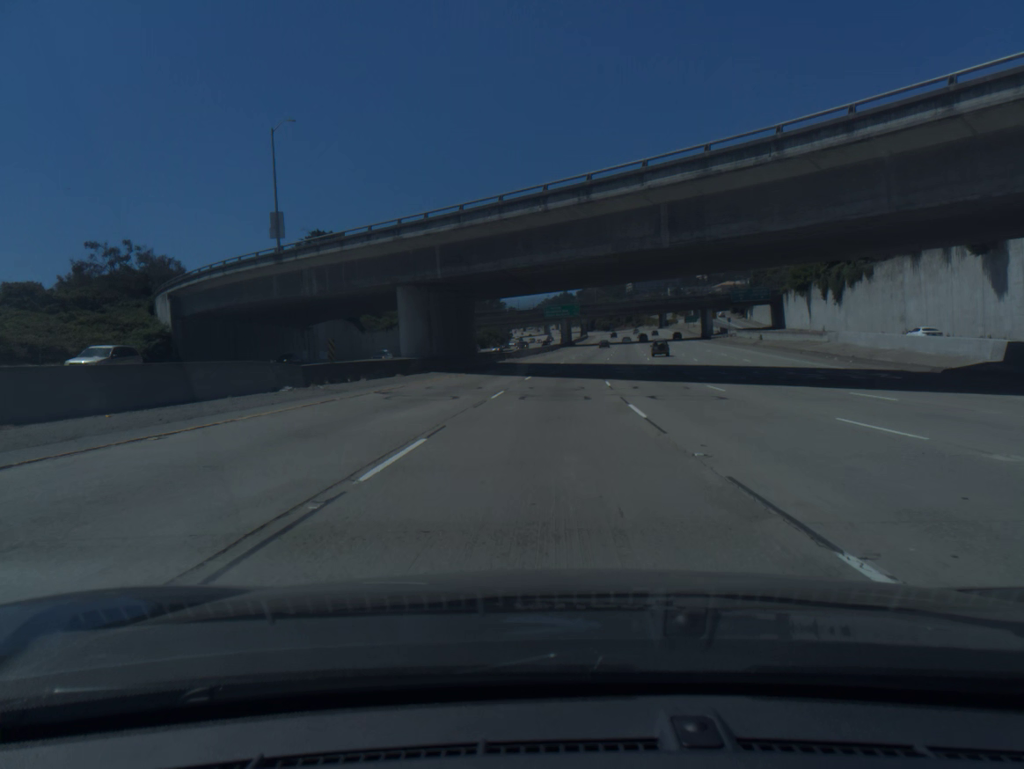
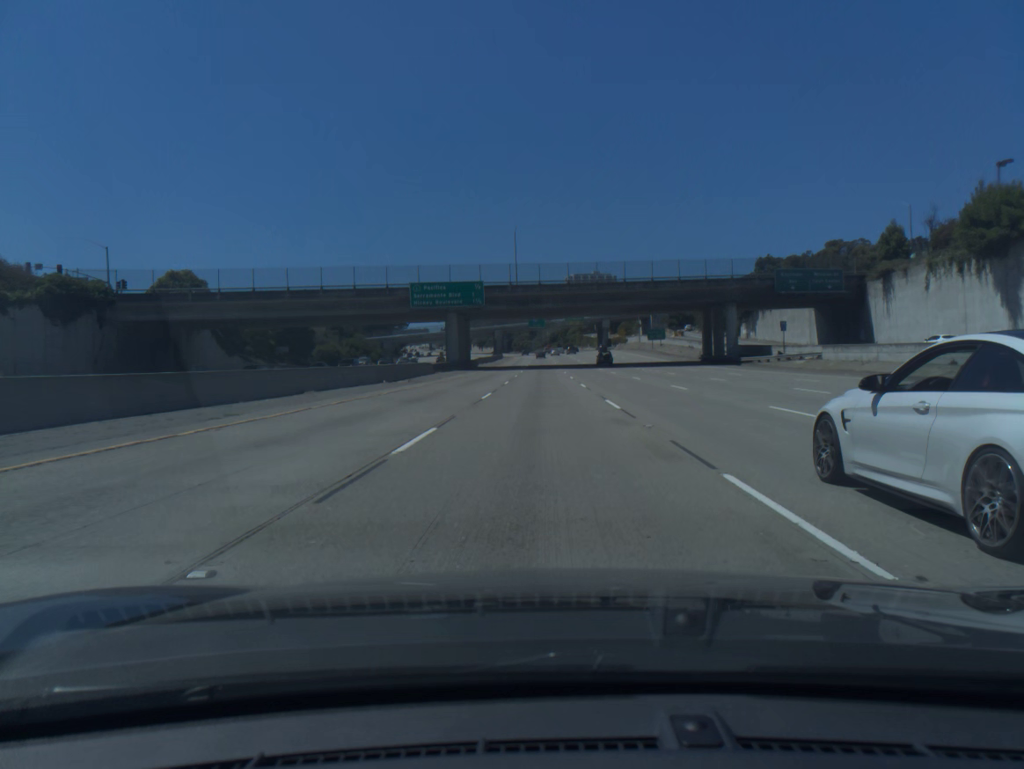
(+5.4, +84.4) m; +6°
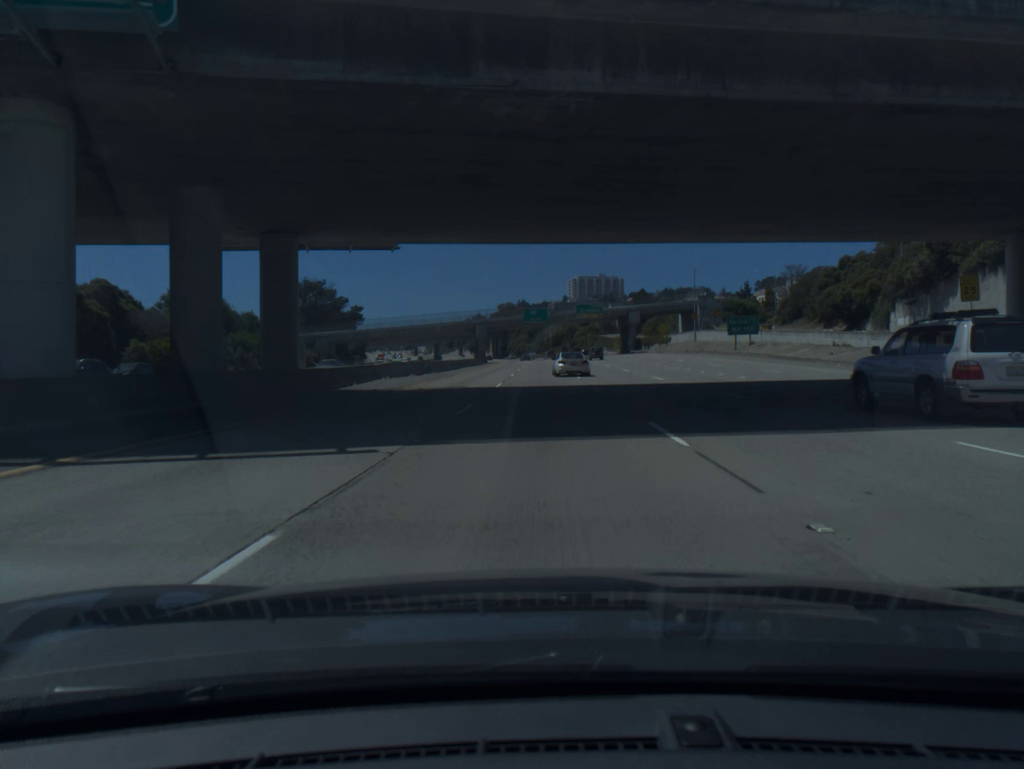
(0.0, +67.0) m; 0°
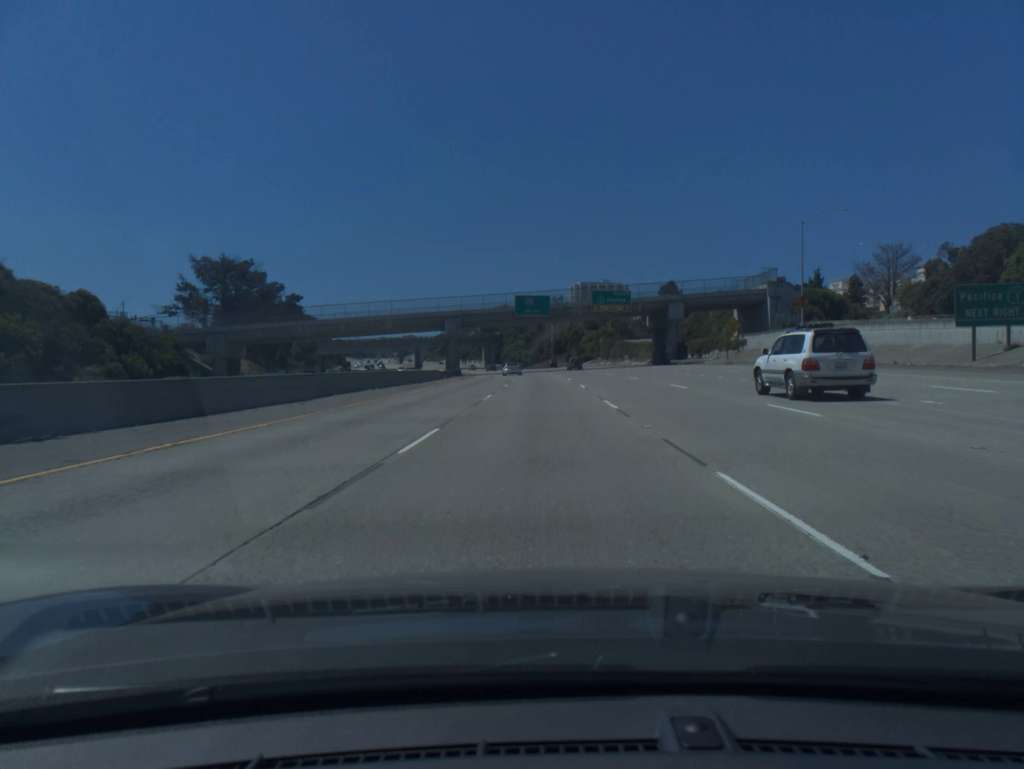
(+0.1, +49.8) m; 0°
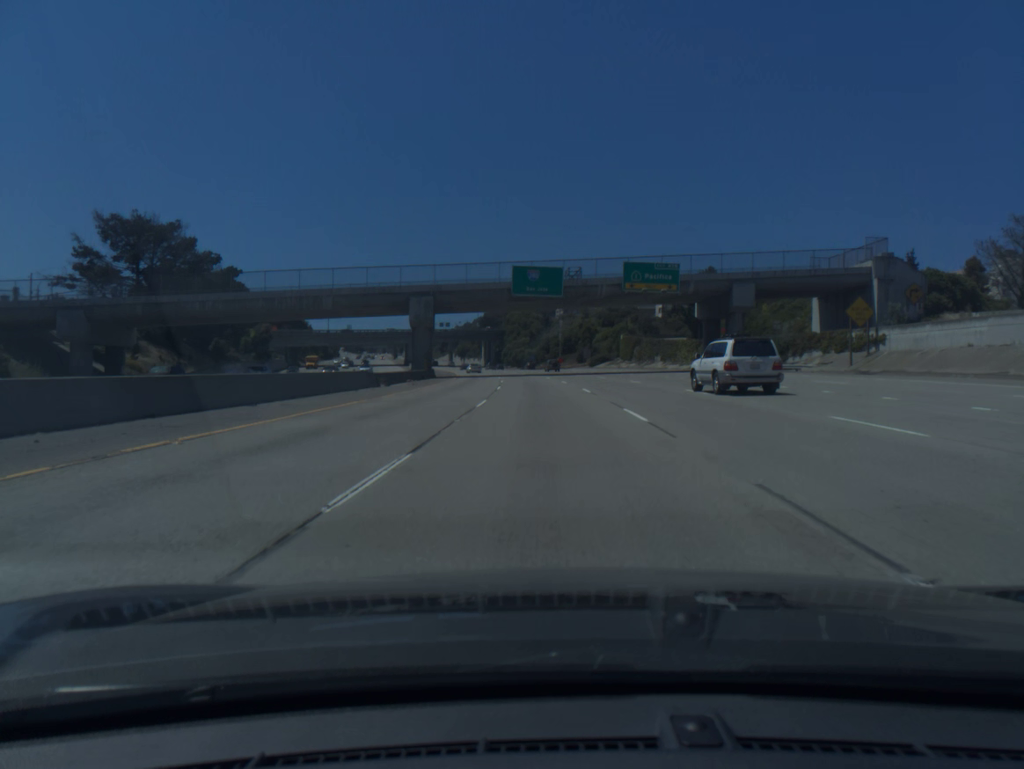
(-0.1, +33.1) m; 0°
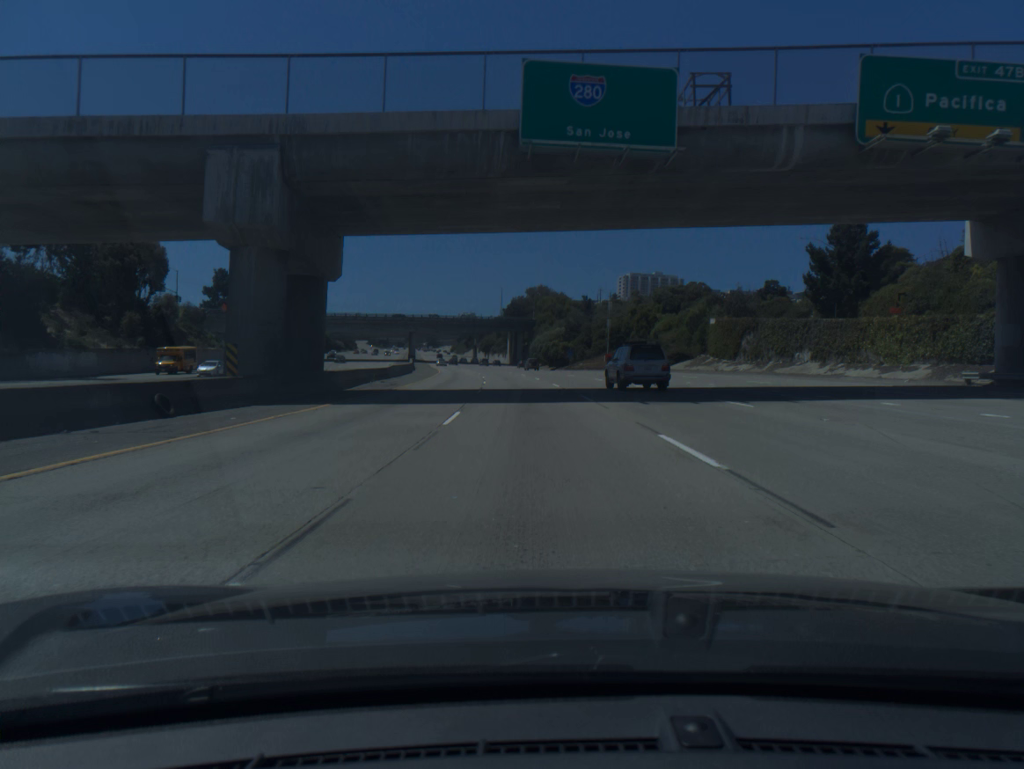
(-0.8, +49.9) m; -2°
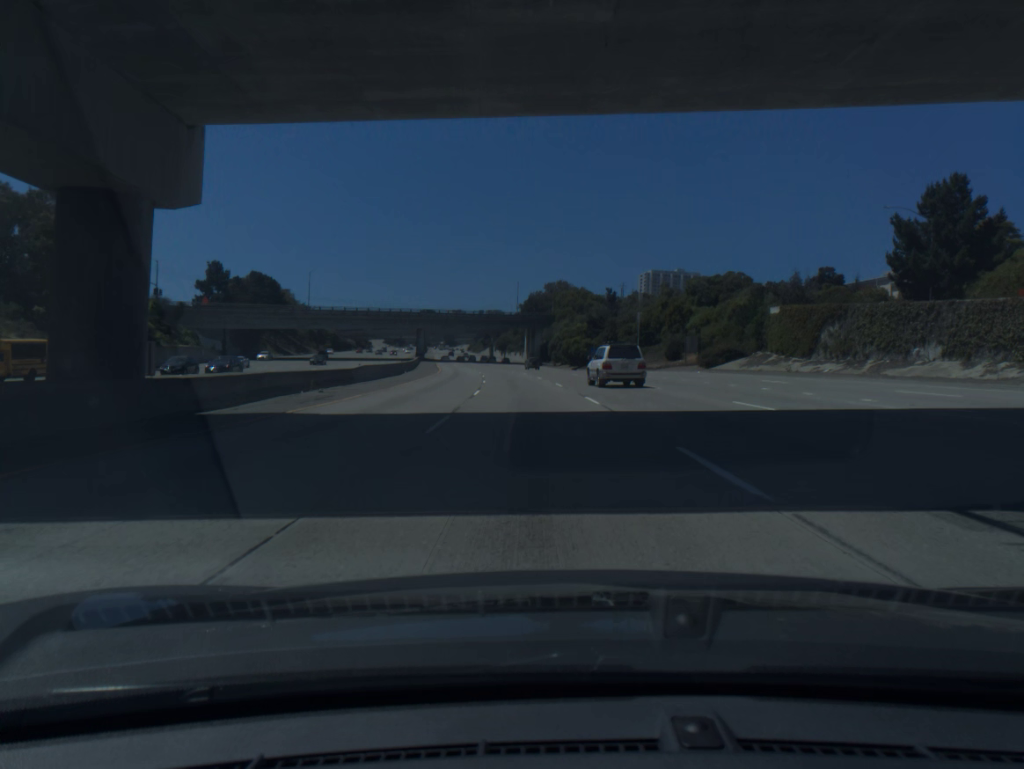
(-0.2, +16.7) m; -1°
